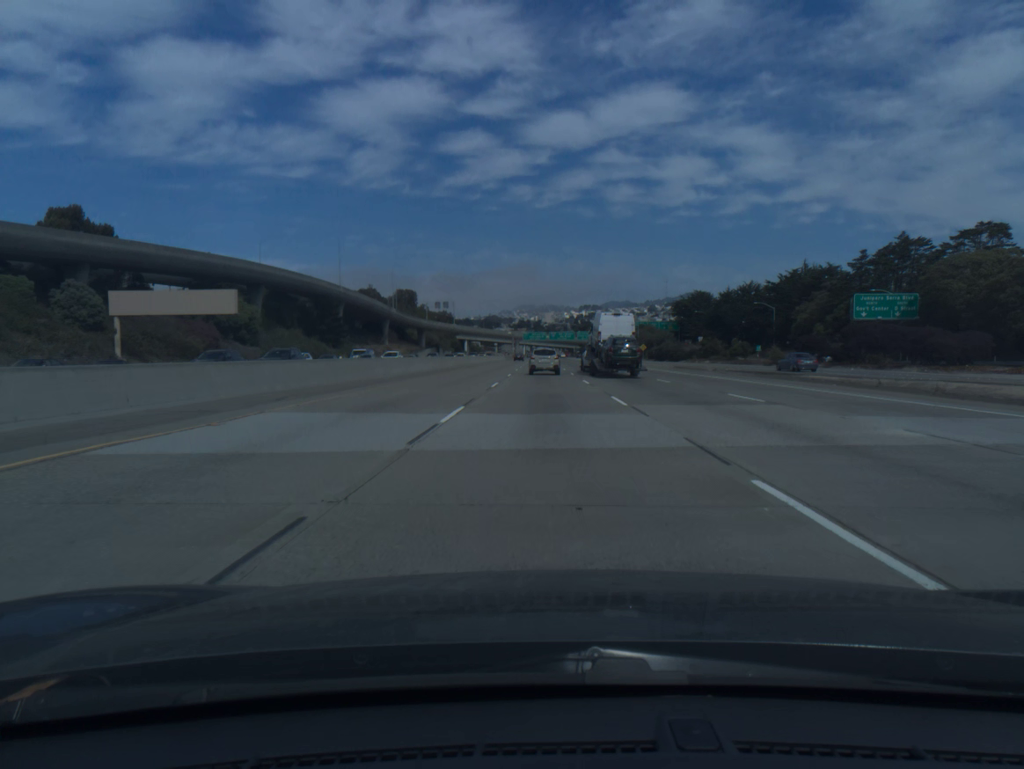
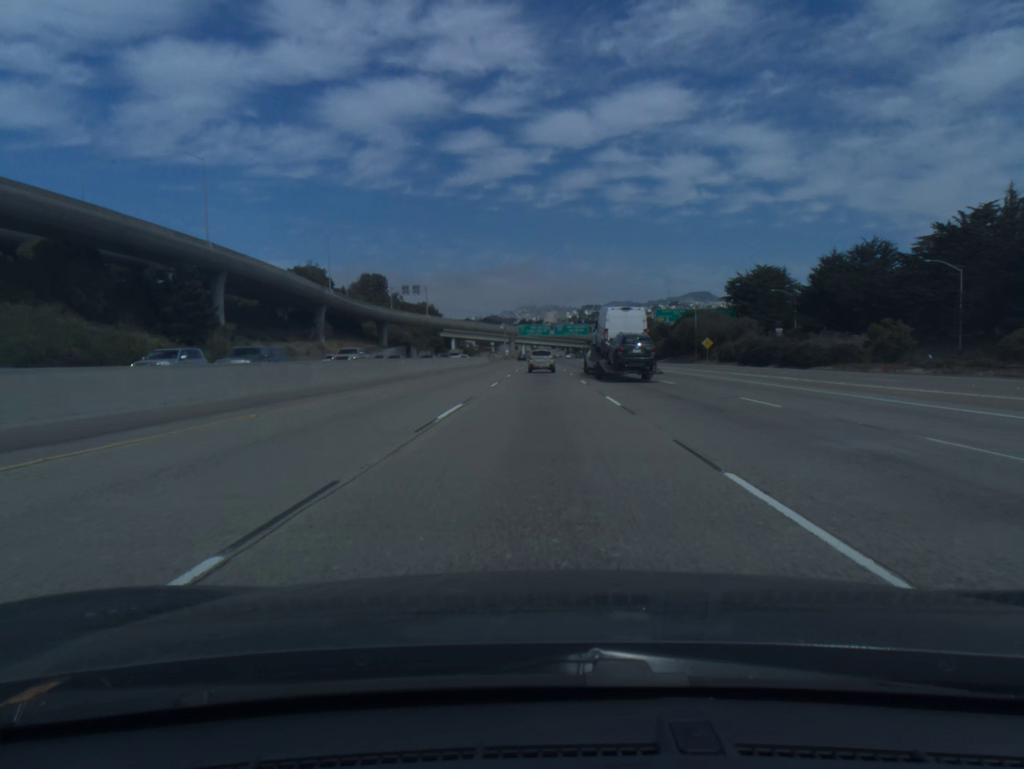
(0.0, +71.1) m; 0°
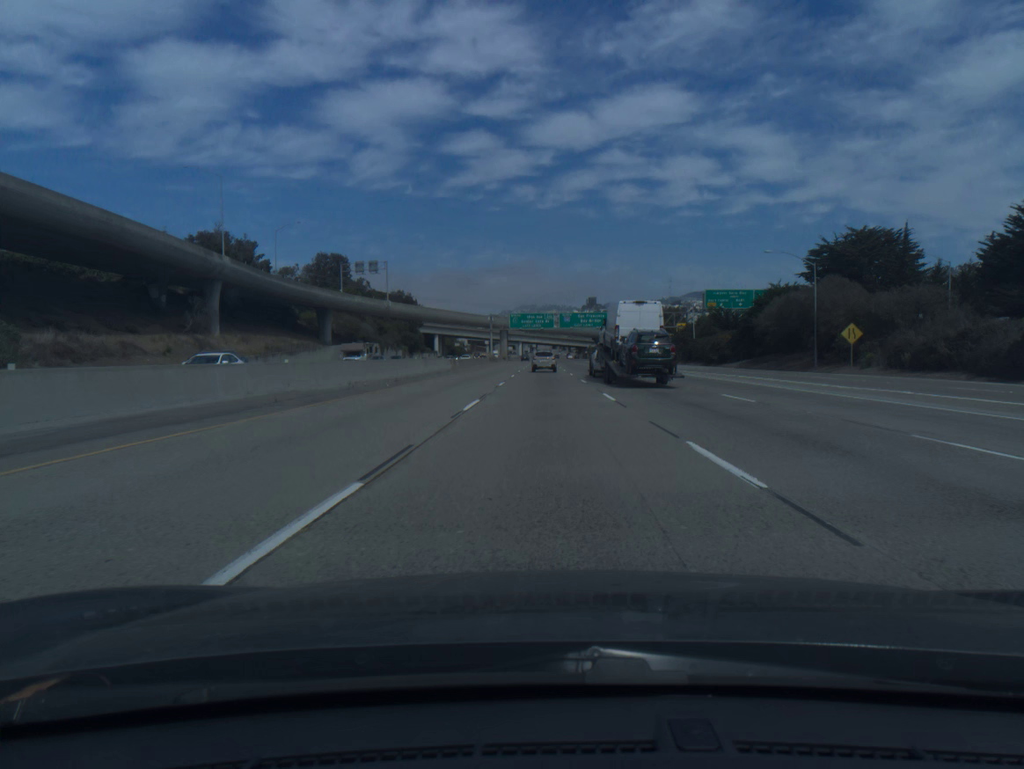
(-0.1, +53.8) m; 0°
